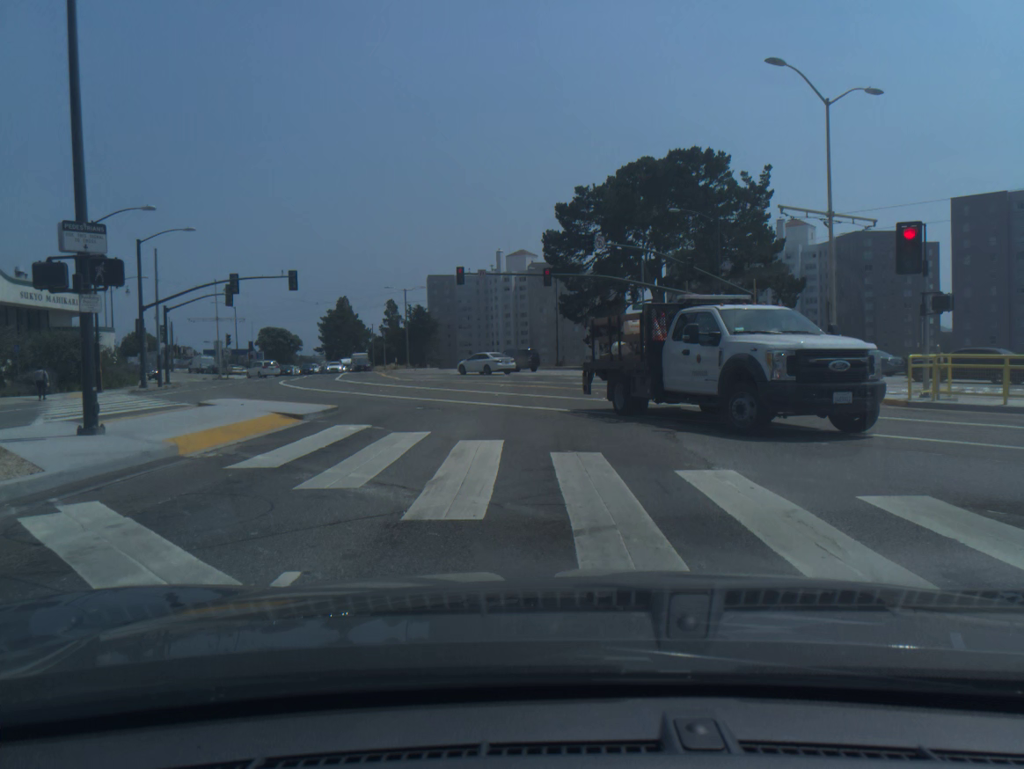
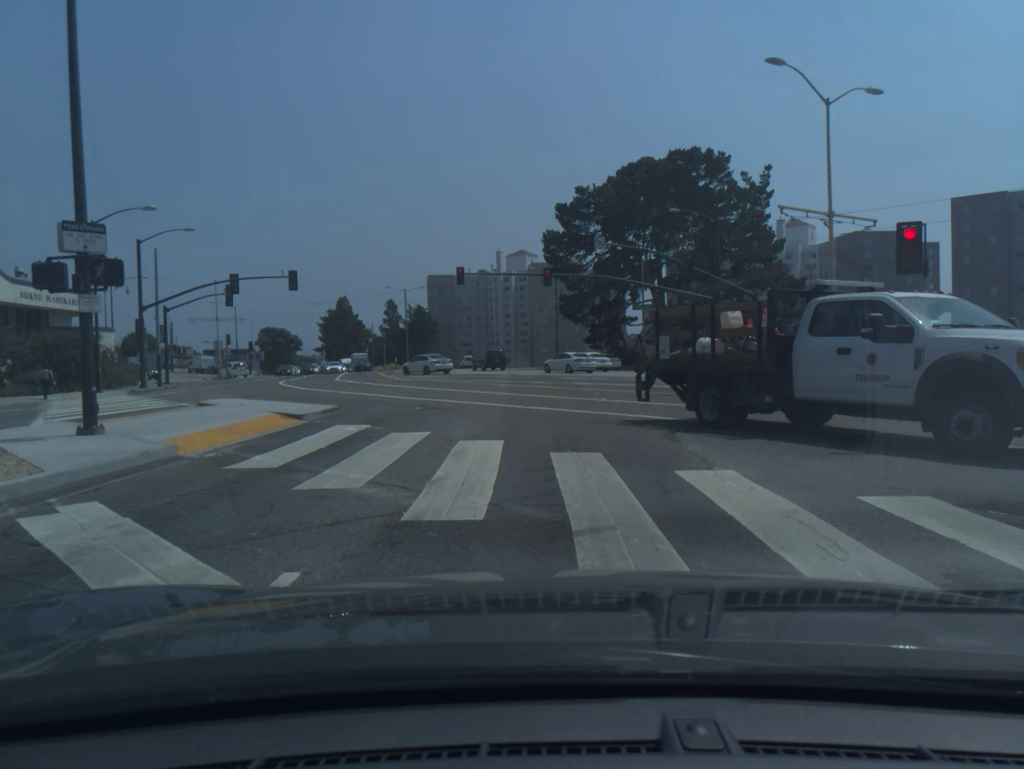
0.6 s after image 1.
(0.0, 0.0) m; 0°
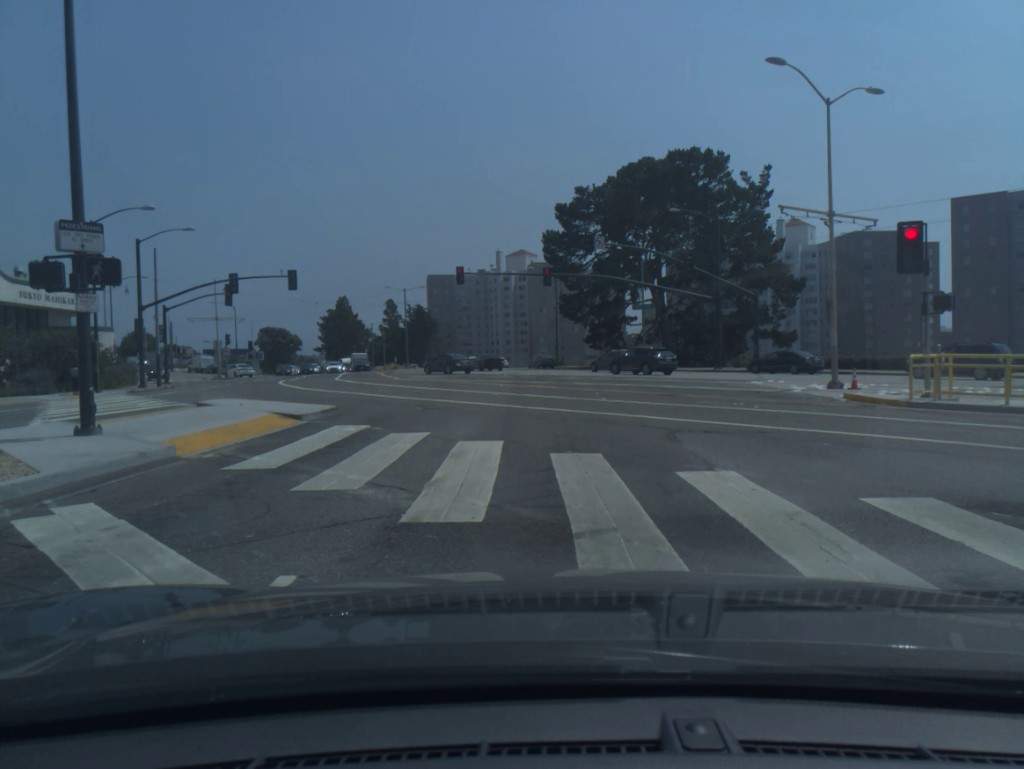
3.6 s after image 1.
(0.0, +0.1) m; 0°
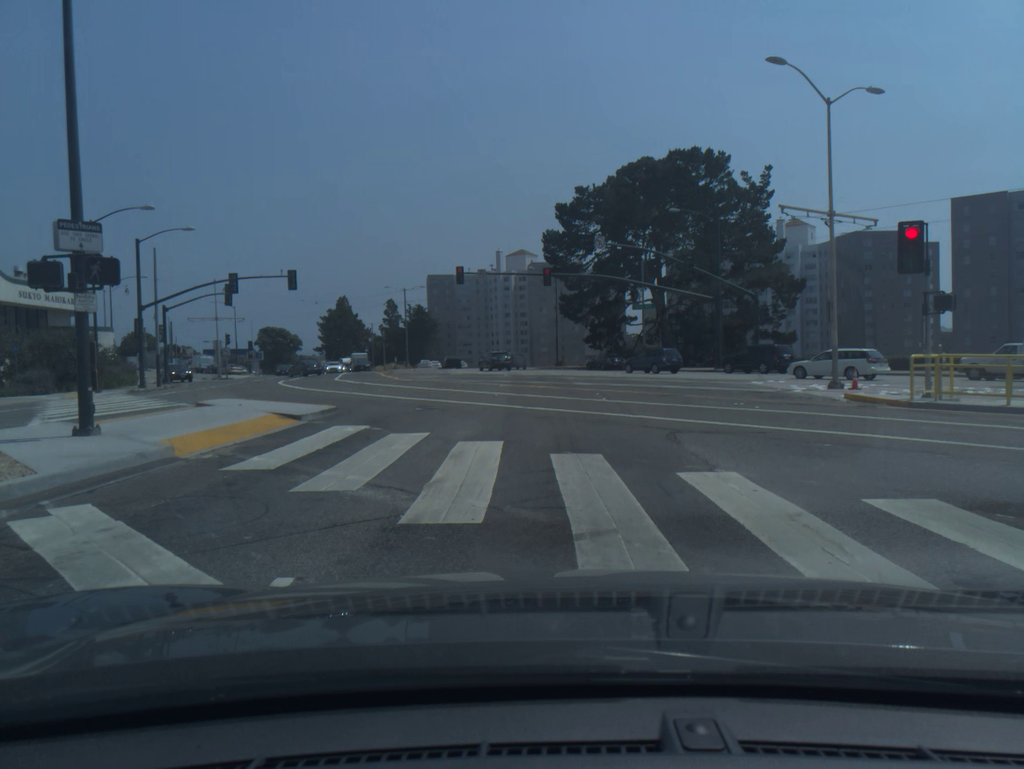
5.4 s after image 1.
(0.0, 0.0) m; 0°
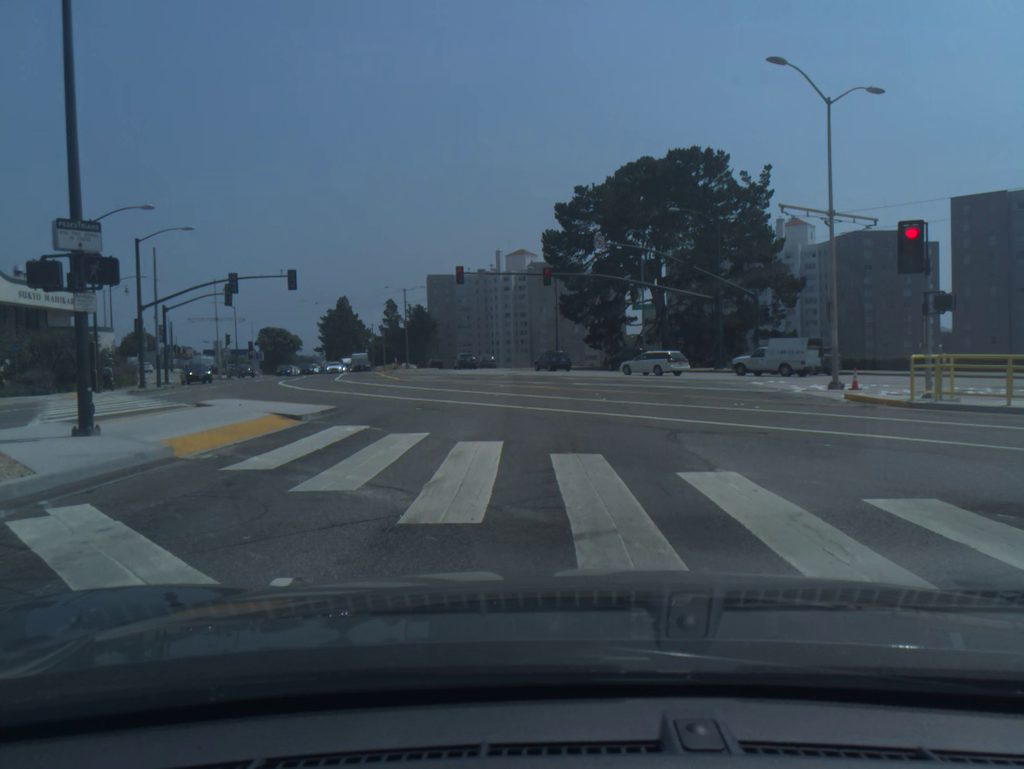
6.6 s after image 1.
(0.0, 0.0) m; 0°
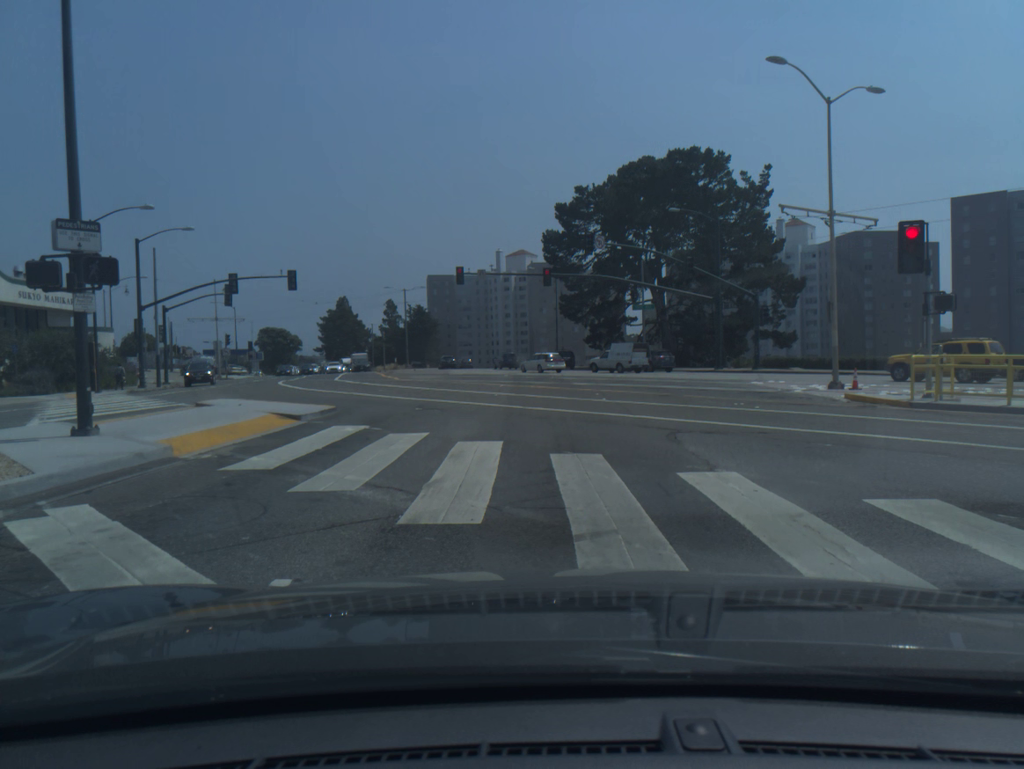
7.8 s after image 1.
(0.0, 0.0) m; 0°
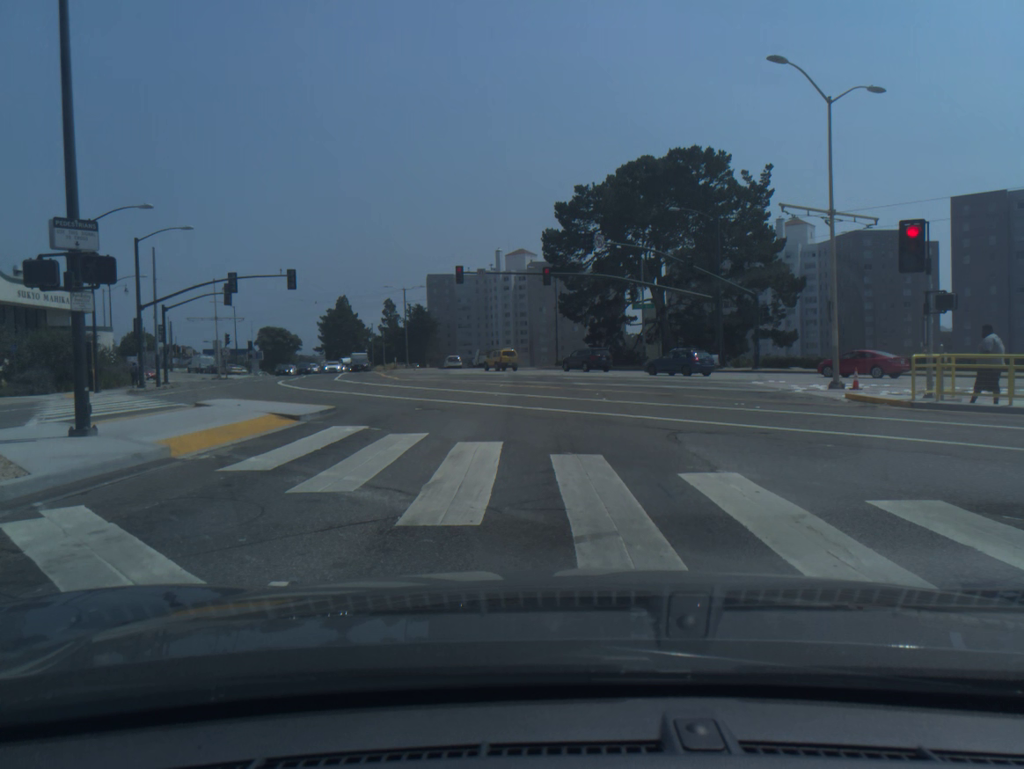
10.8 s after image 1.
(0.0, +0.1) m; 0°
